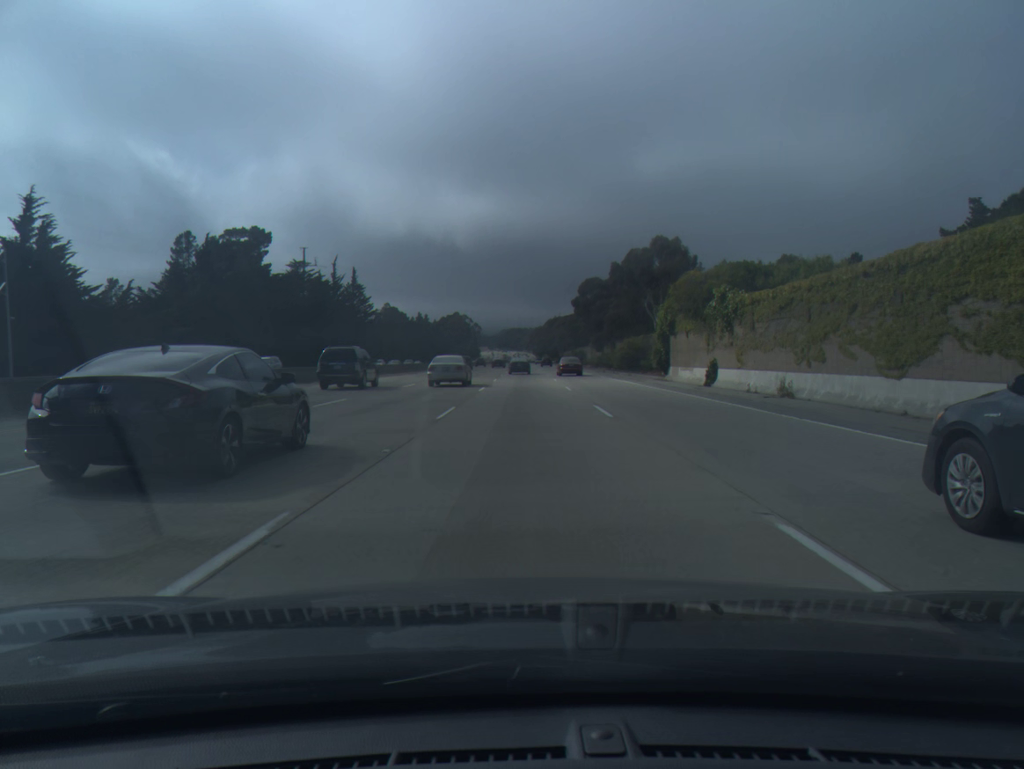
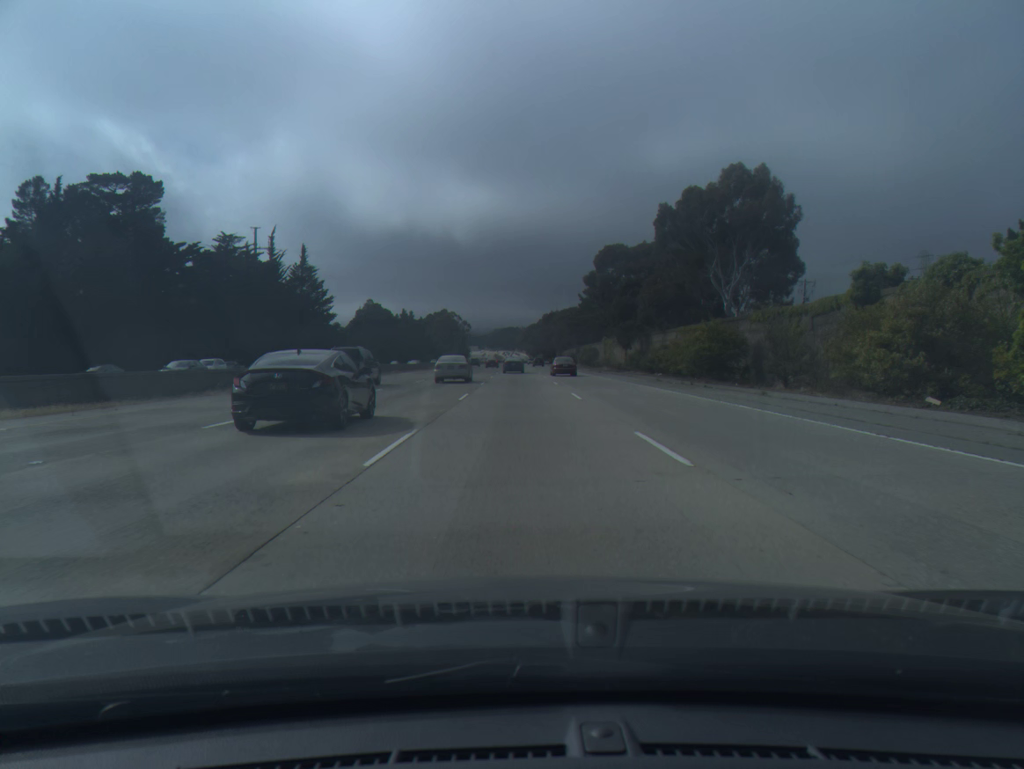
(+0.1, +36.7) m; +1°
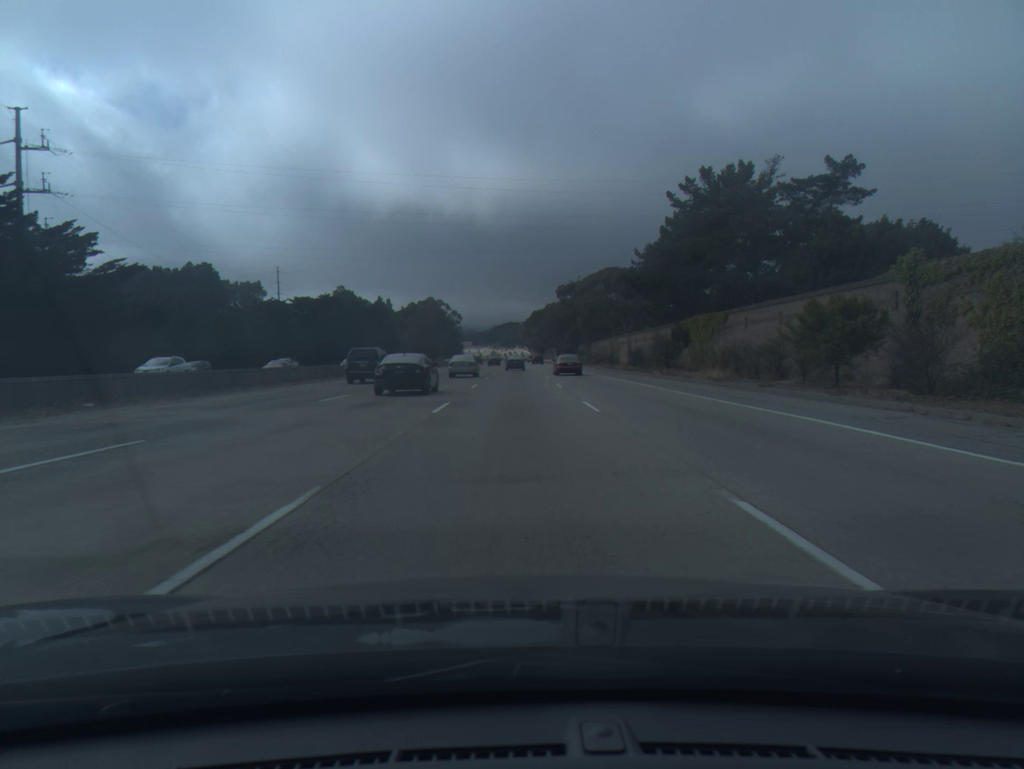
(-0.2, +93.7) m; 0°
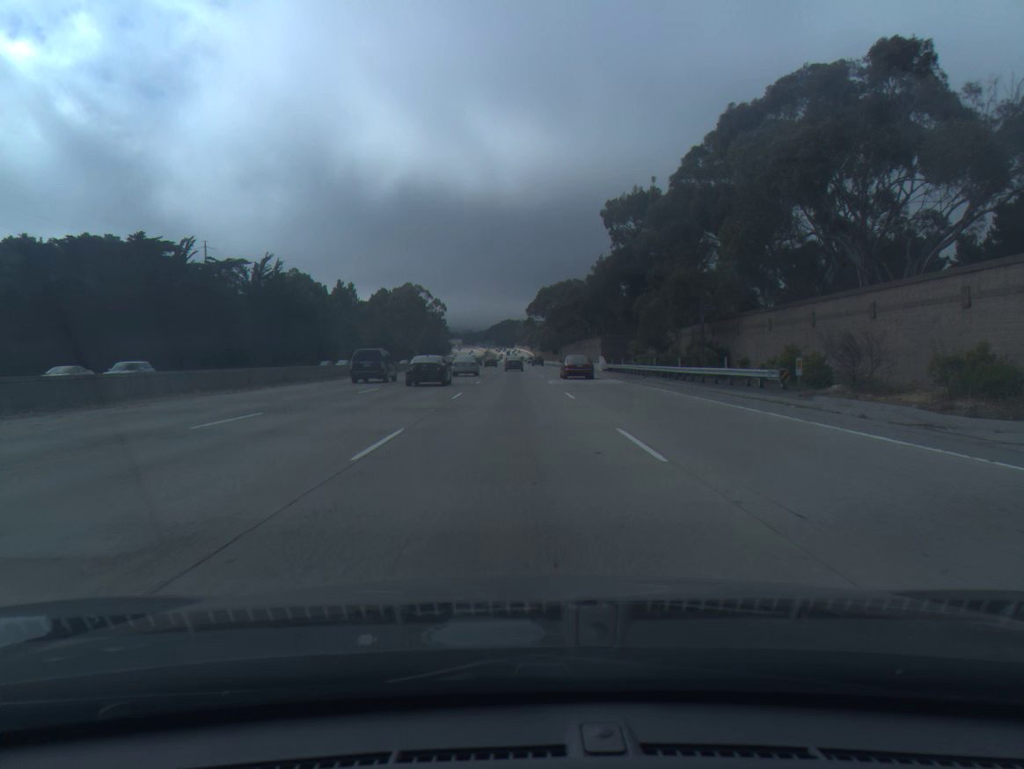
(-0.1, +95.9) m; 0°
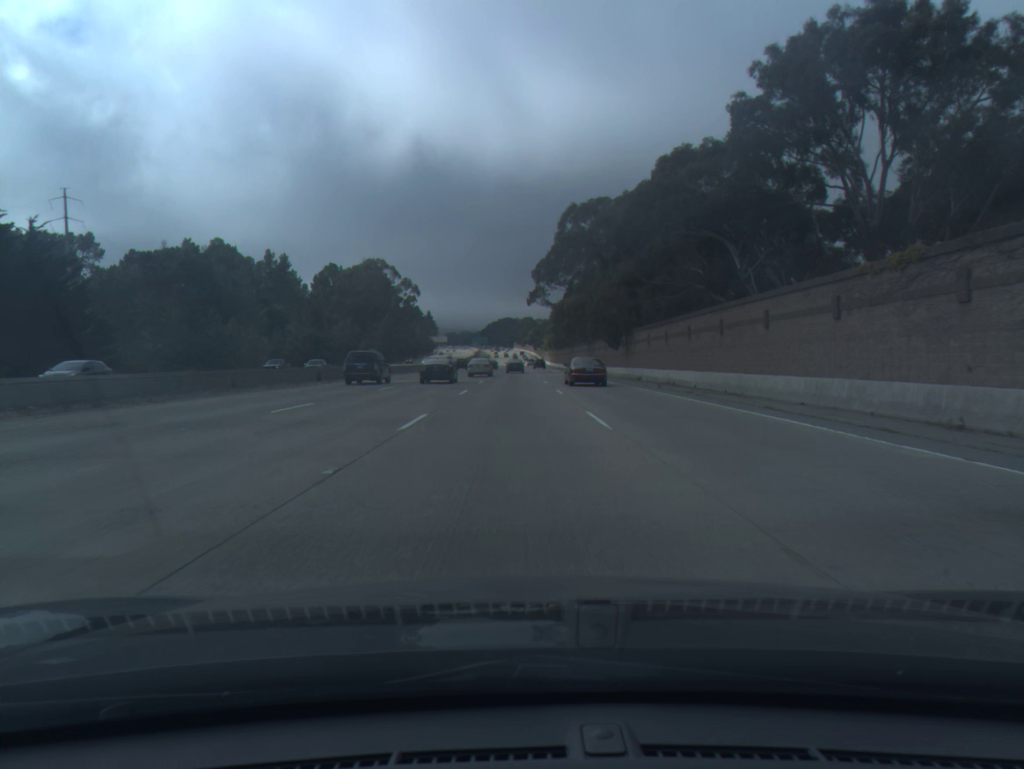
(-0.3, +97.4) m; 0°
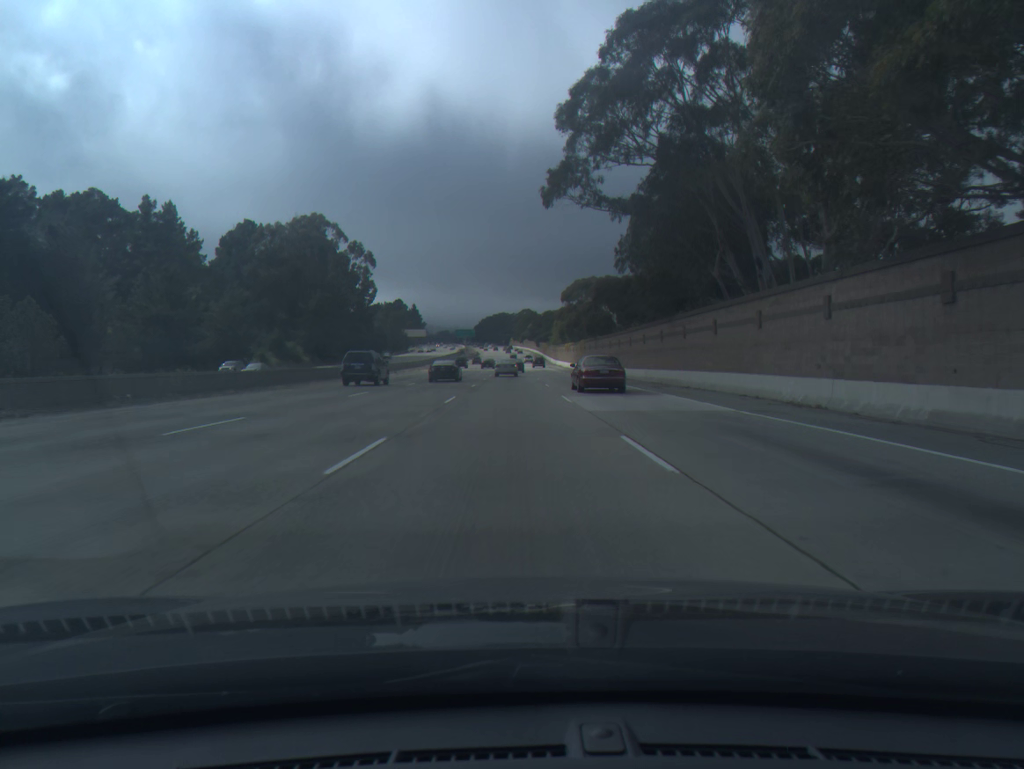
(-0.4, +78.9) m; 0°
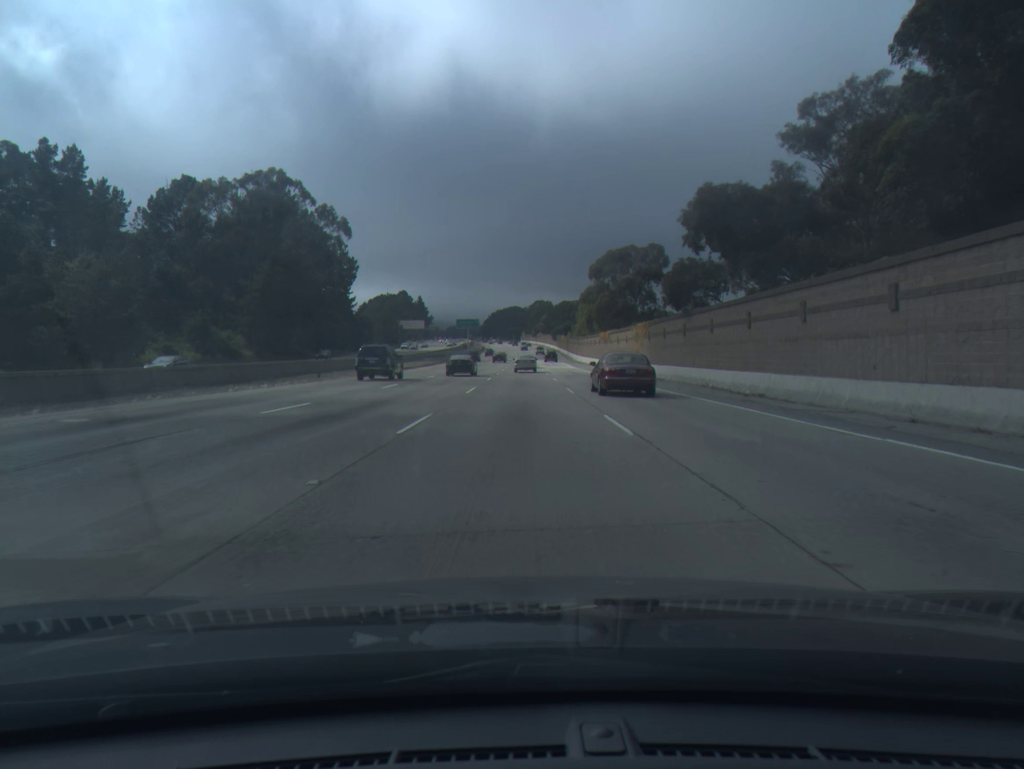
(-0.3, +39.7) m; -1°
